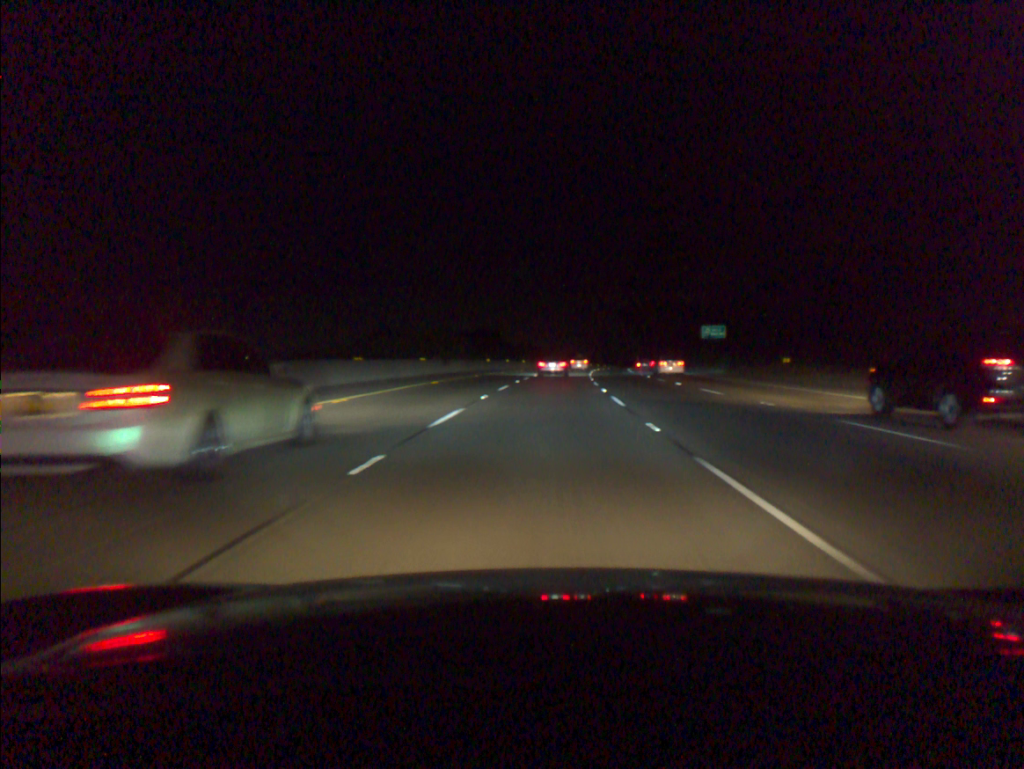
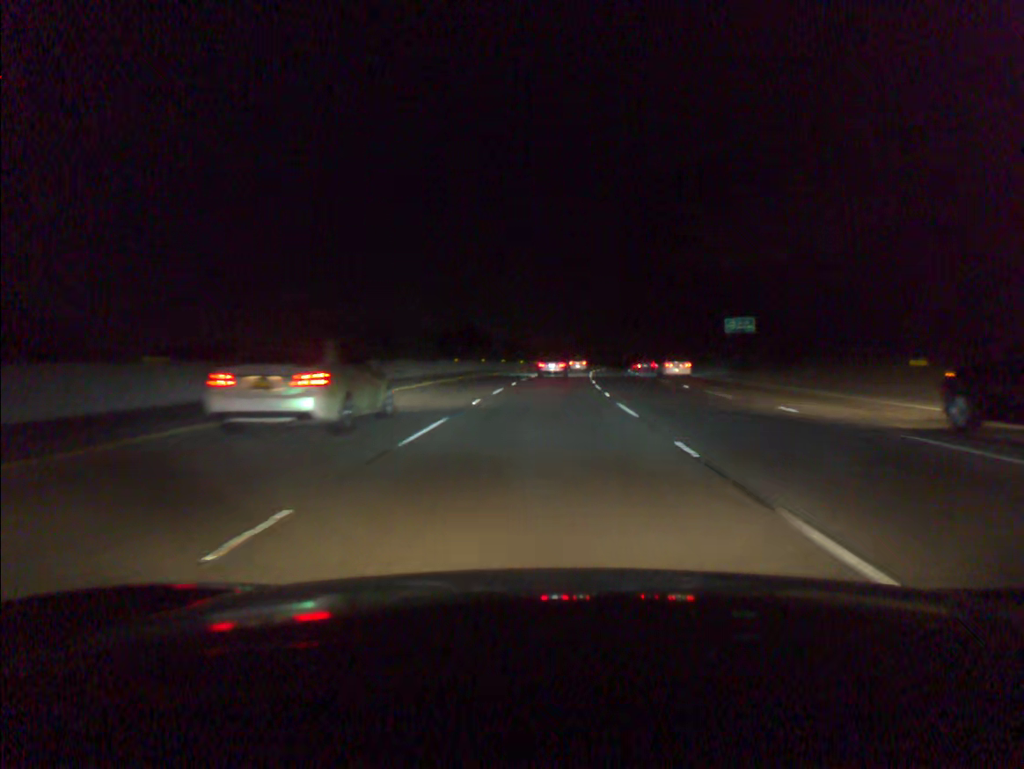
(+0.2, +17.2) m; +1°
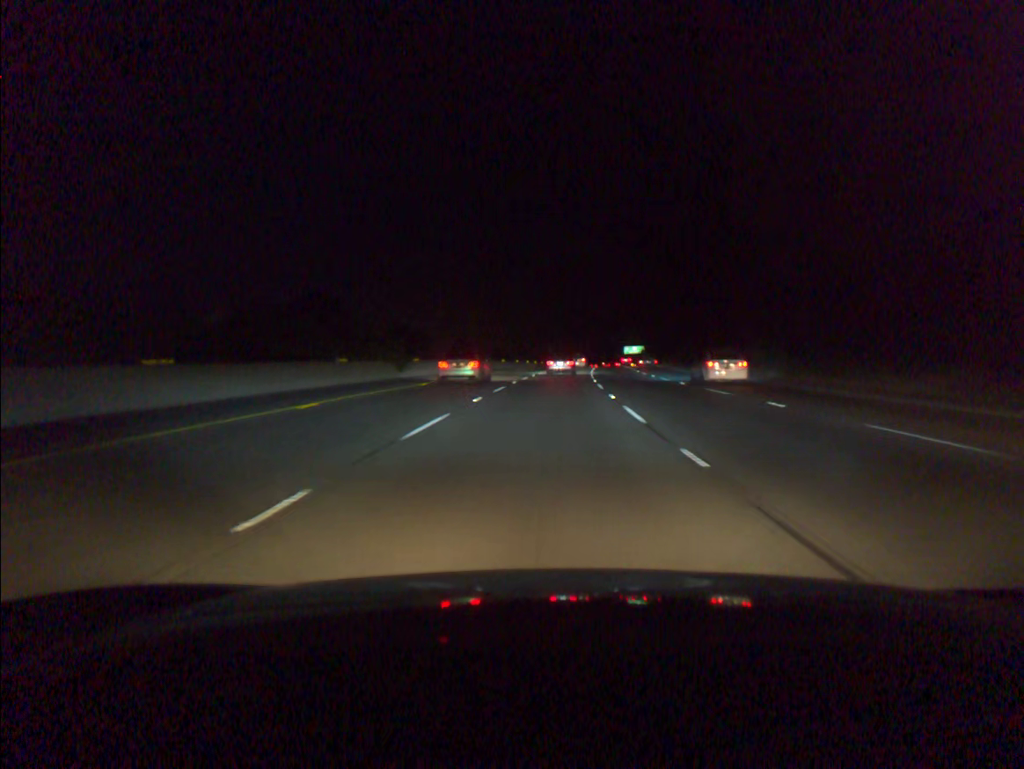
(+4.5, +86.8) m; +6°
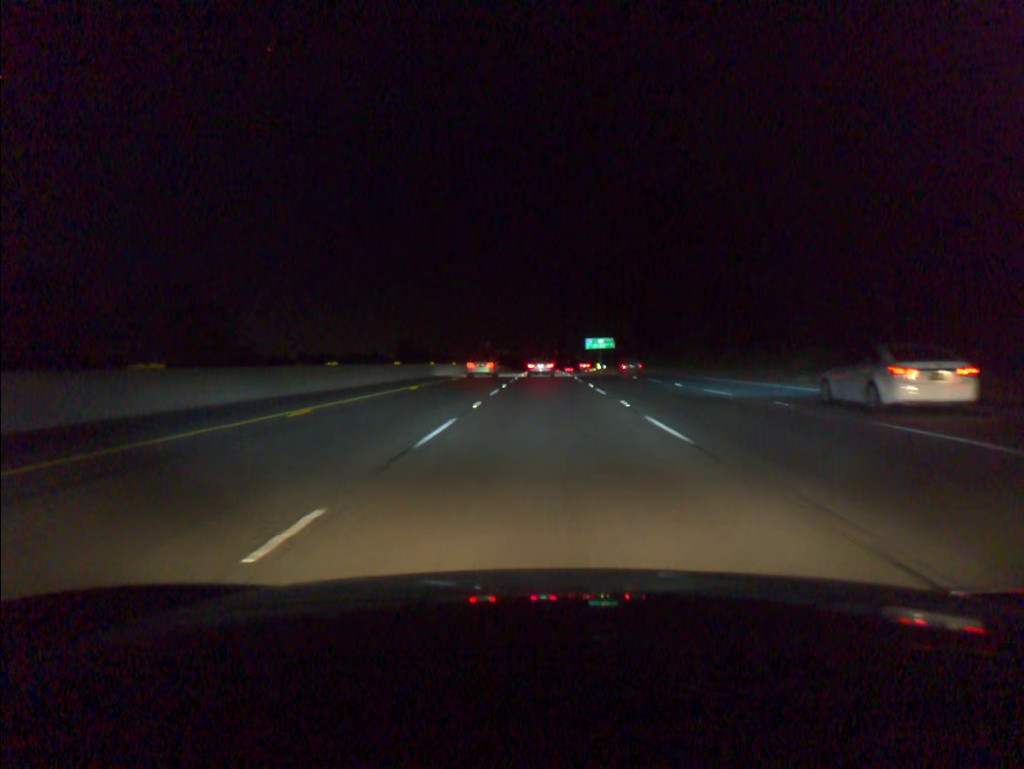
(+3.9, +88.2) m; +4°
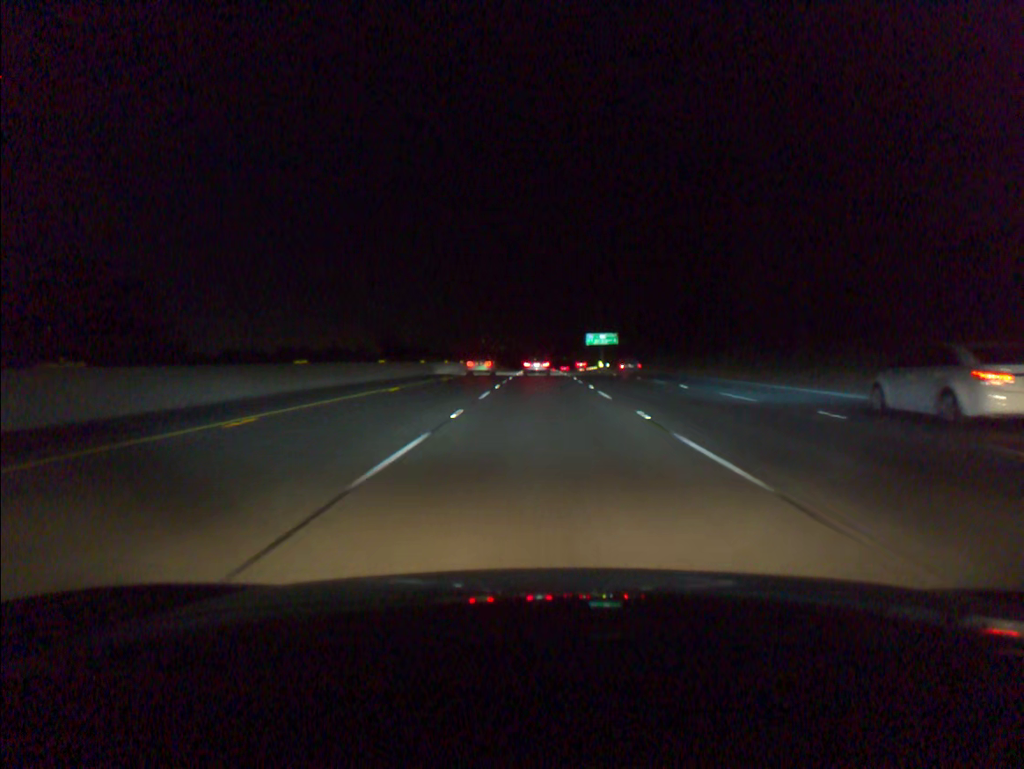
(+0.1, +17.9) m; 0°
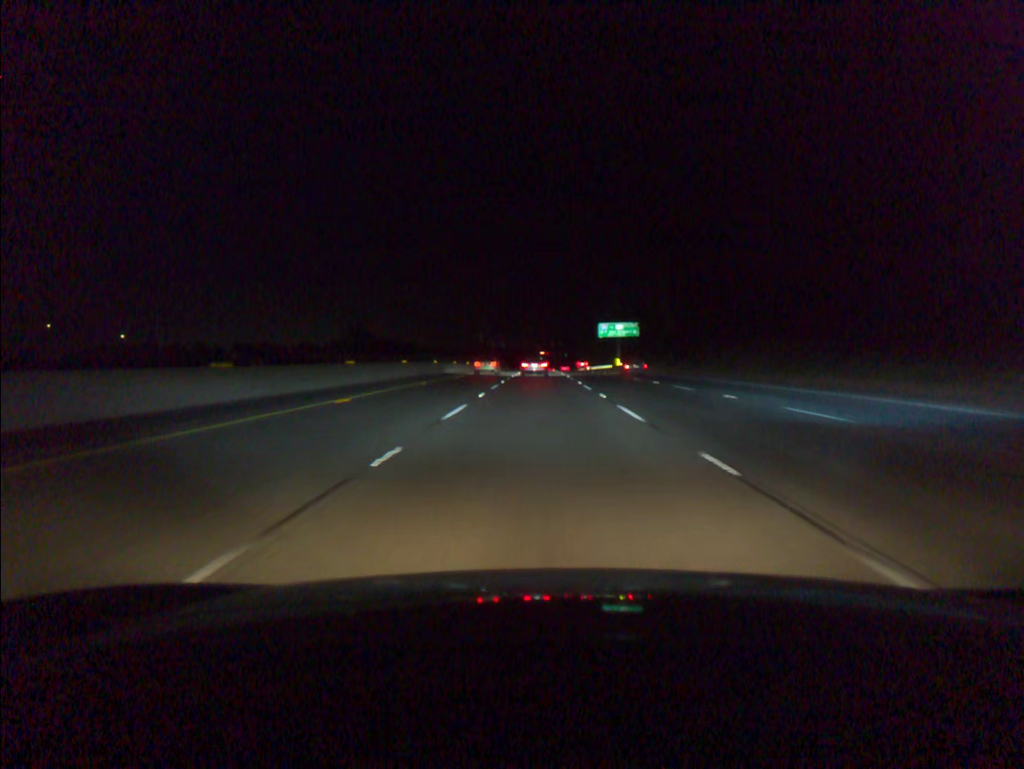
(+0.1, +36.1) m; 0°
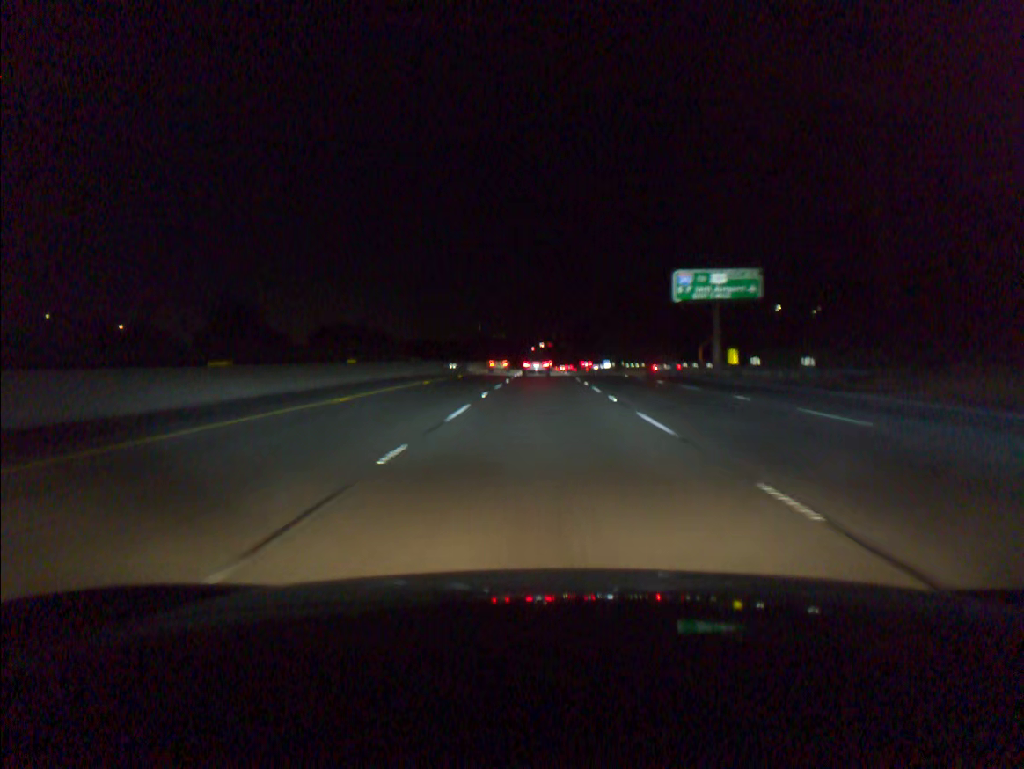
(-0.2, +73.5) m; 0°
